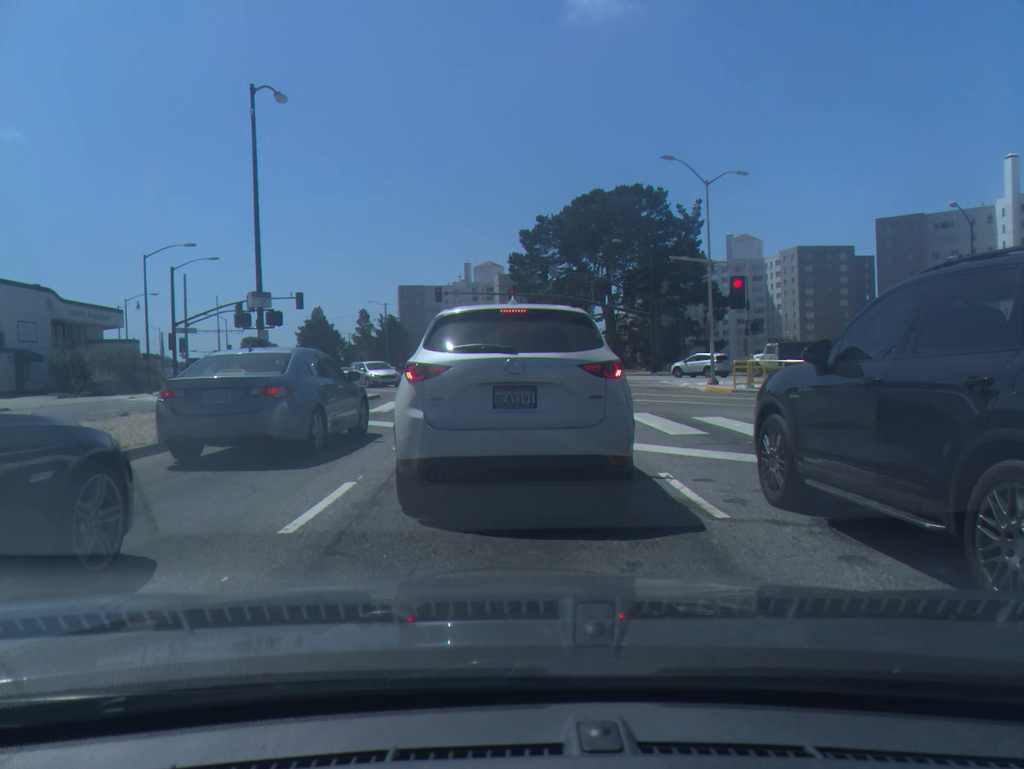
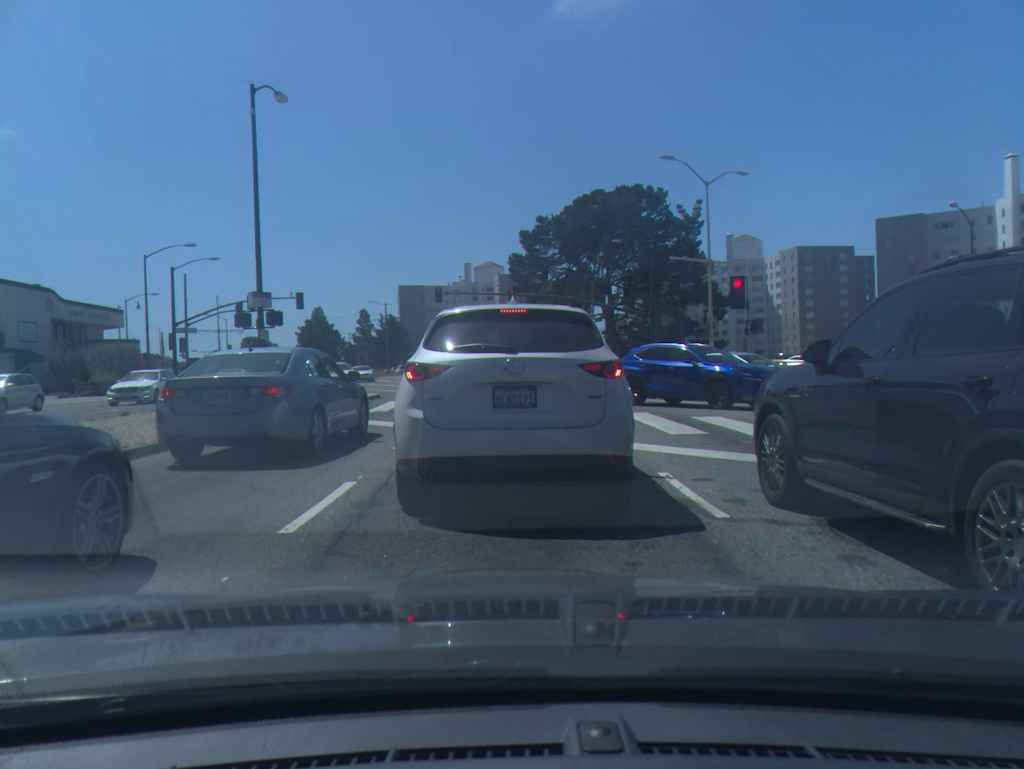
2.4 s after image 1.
(0.0, 0.0) m; 0°
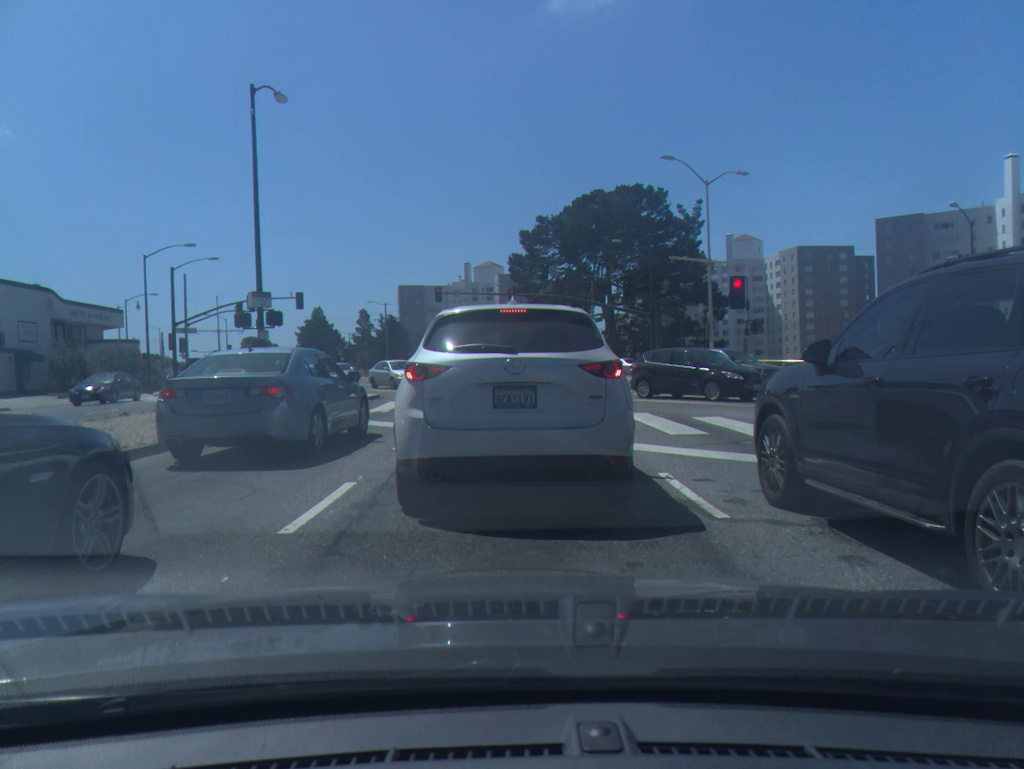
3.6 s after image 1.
(0.0, 0.0) m; 0°
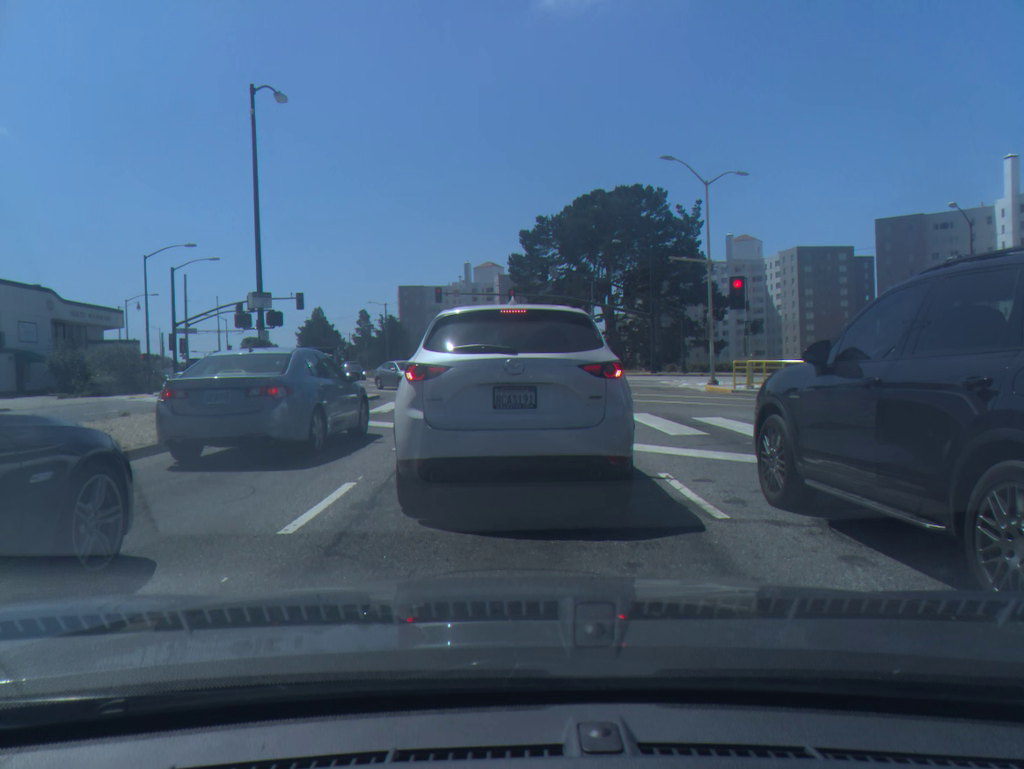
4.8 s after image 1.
(0.0, 0.0) m; 0°
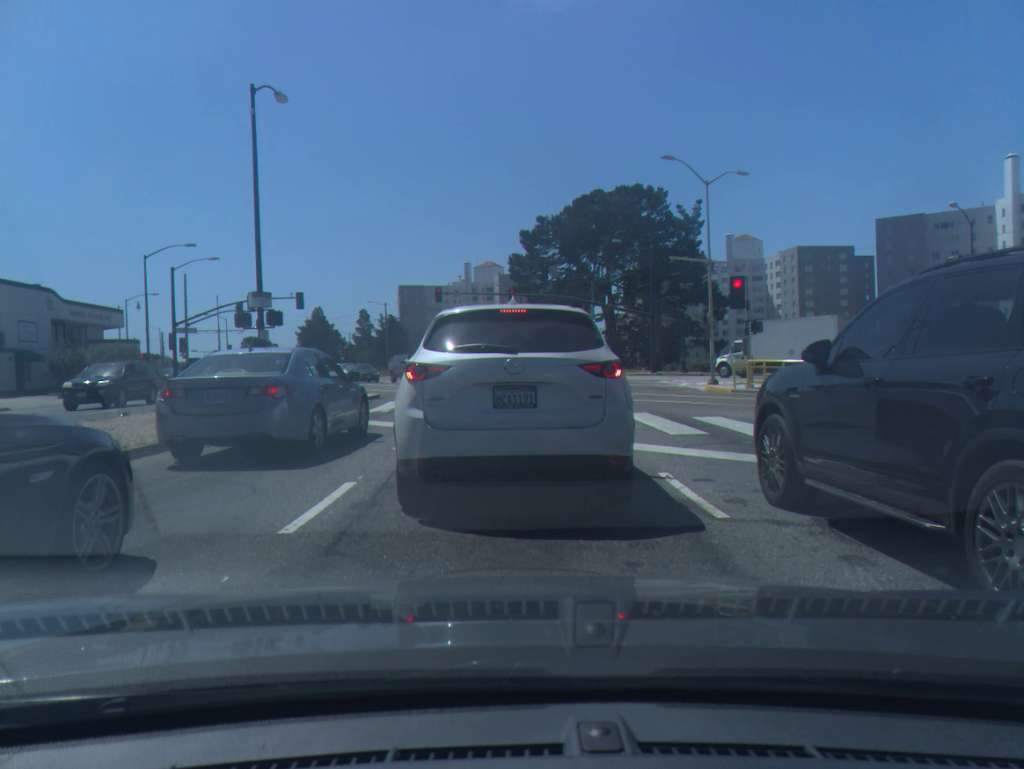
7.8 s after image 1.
(0.0, 0.0) m; 0°
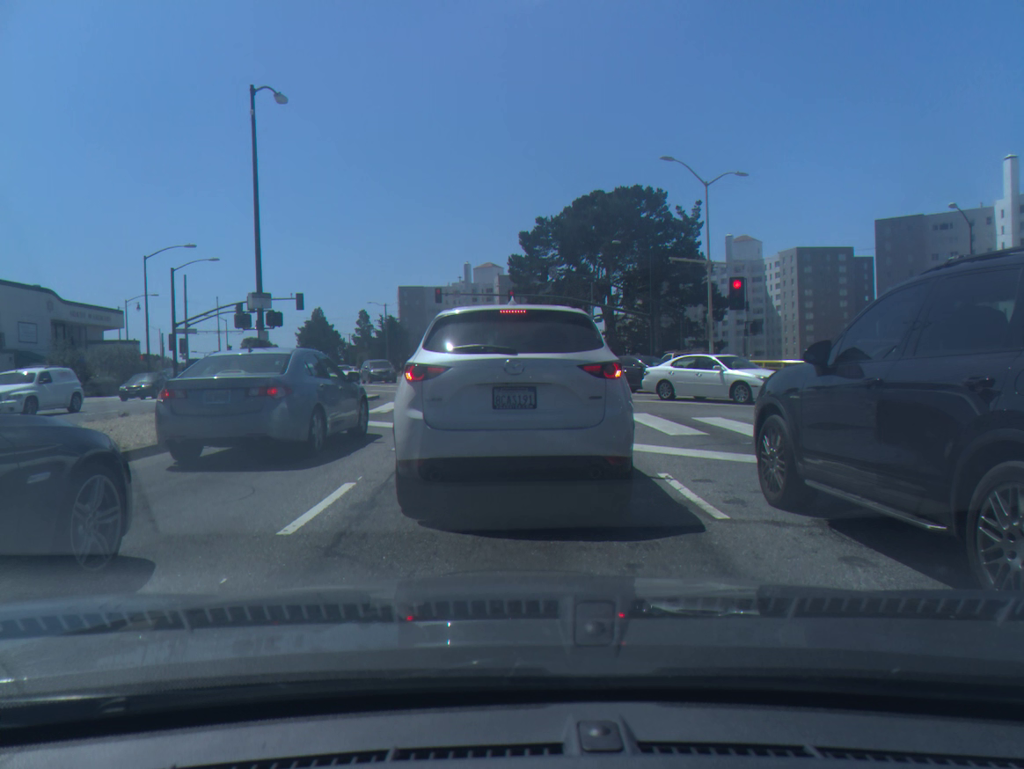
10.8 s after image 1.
(0.0, 0.0) m; 0°
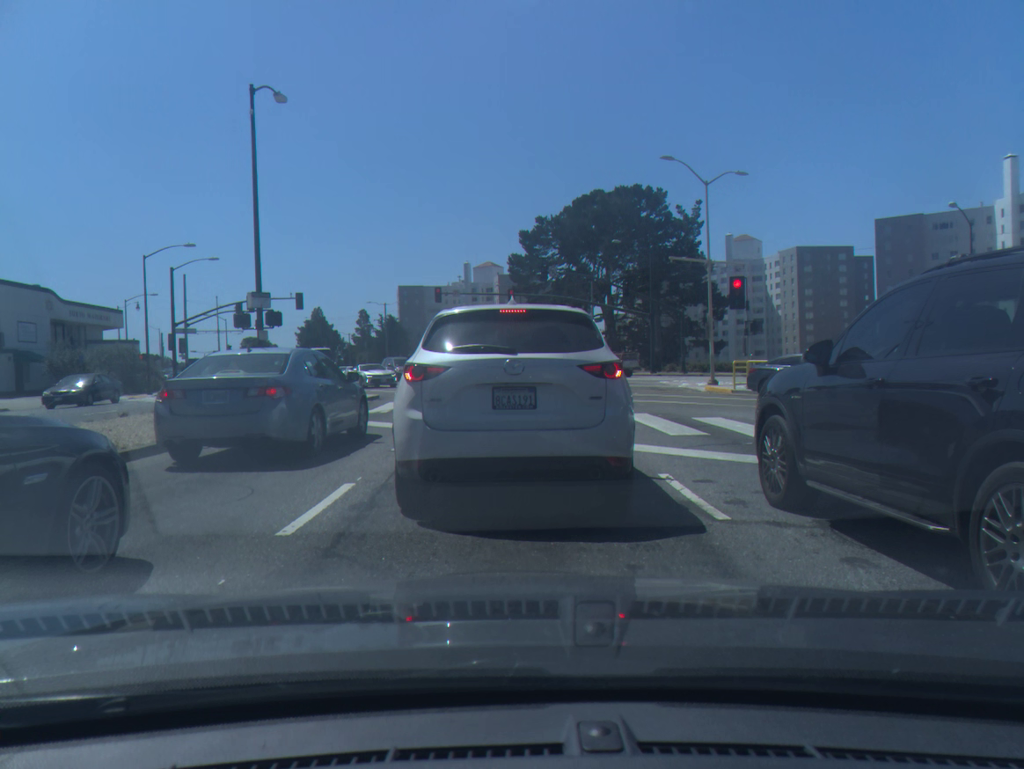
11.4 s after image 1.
(0.0, 0.0) m; 0°
